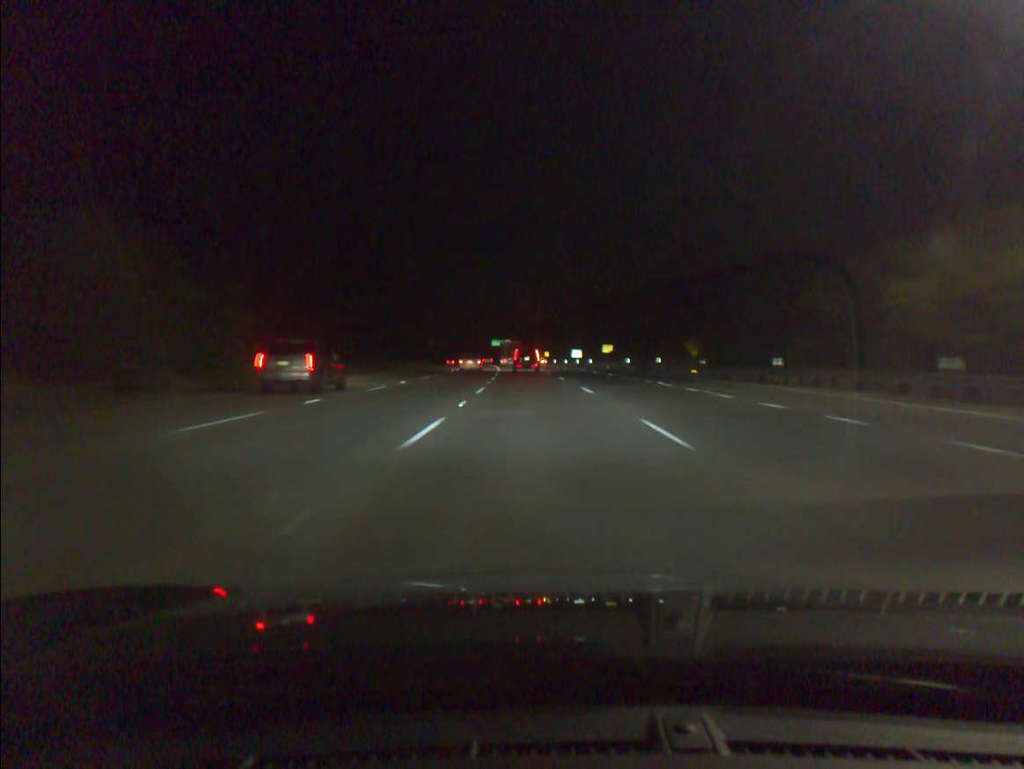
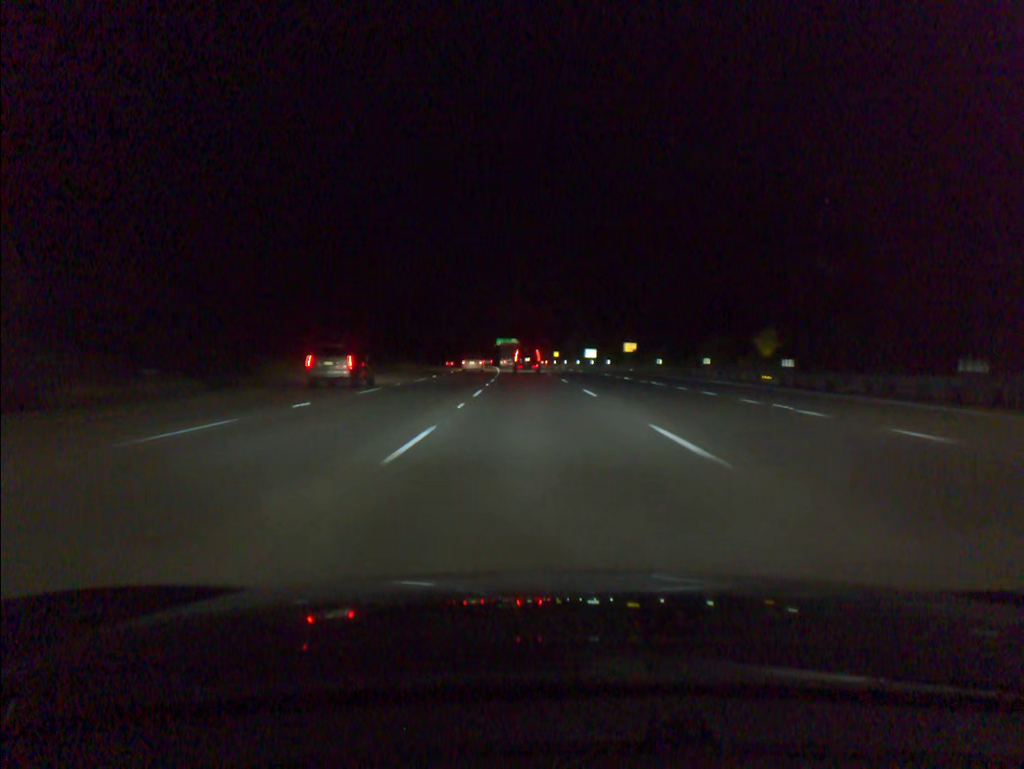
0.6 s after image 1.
(-0.1, +16.2) m; -1°
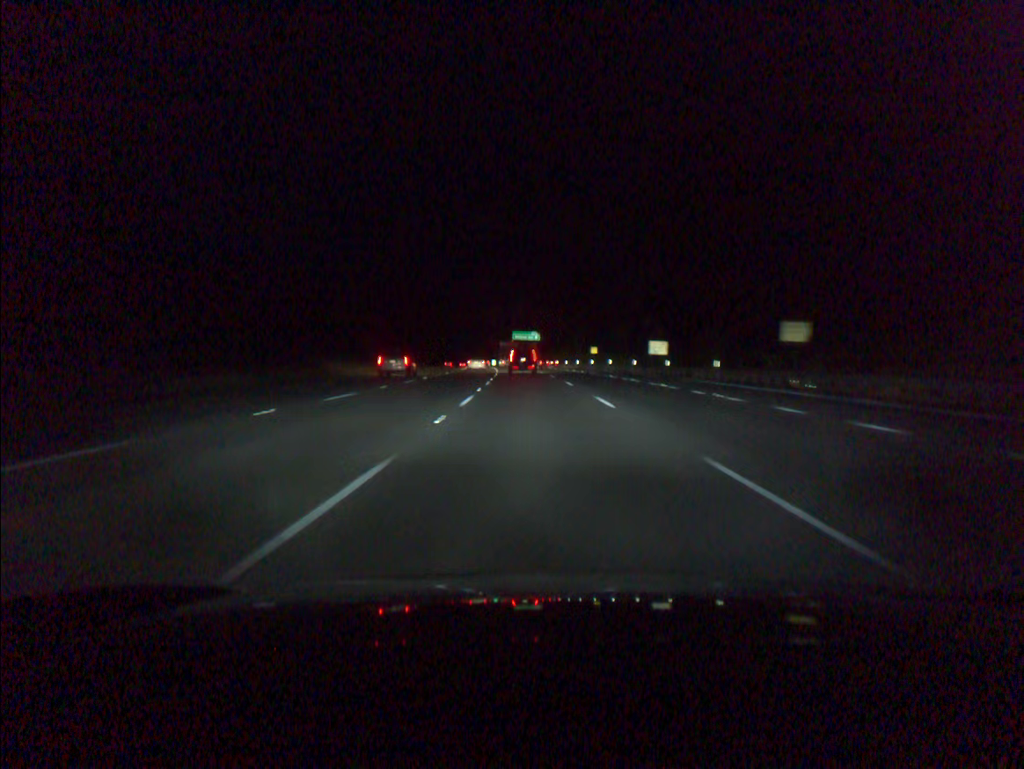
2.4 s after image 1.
(-0.7, +48.3) m; -2°
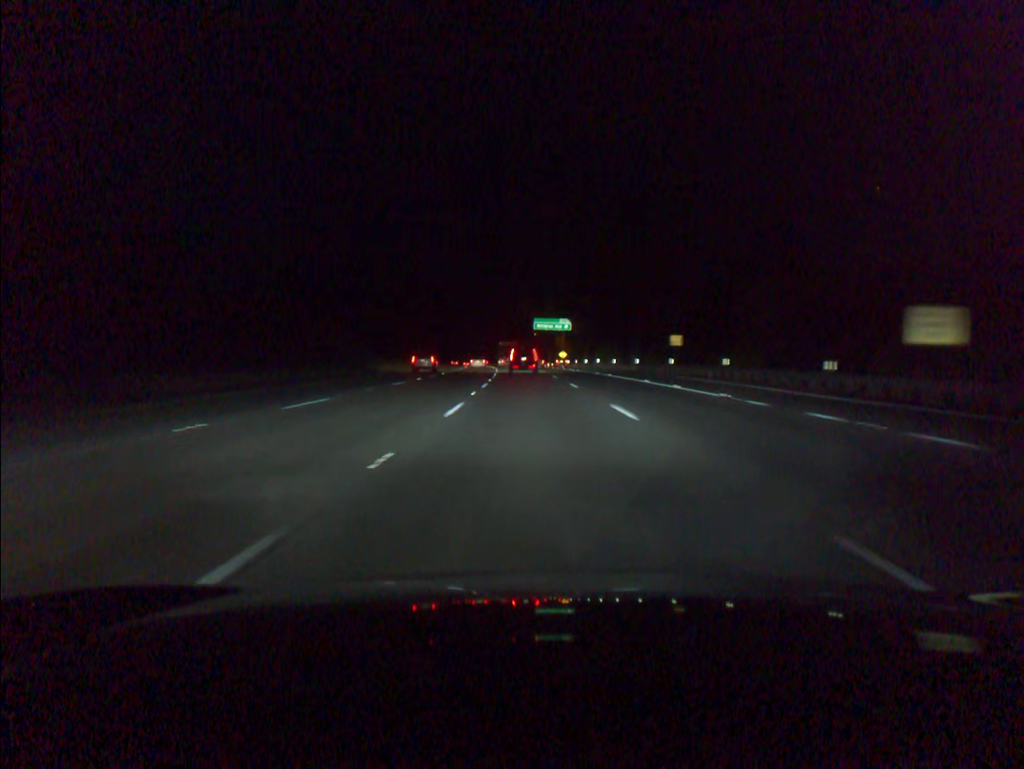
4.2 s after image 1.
(-0.7, +47.5) m; -2°
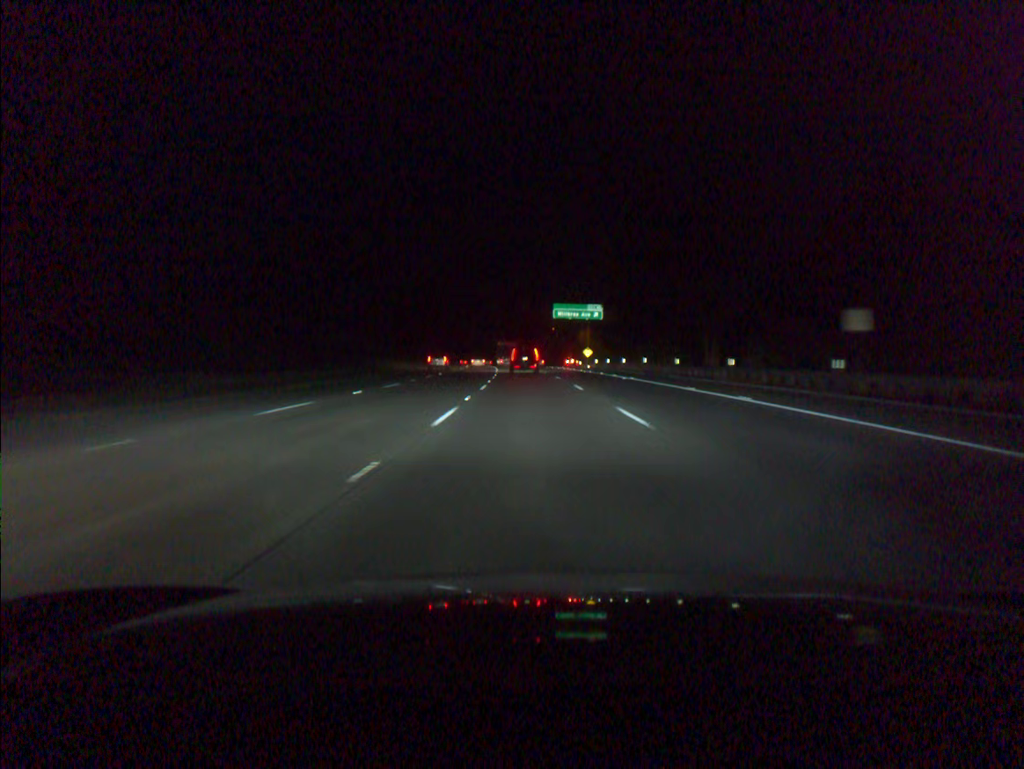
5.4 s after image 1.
(-0.3, +31.3) m; -1°
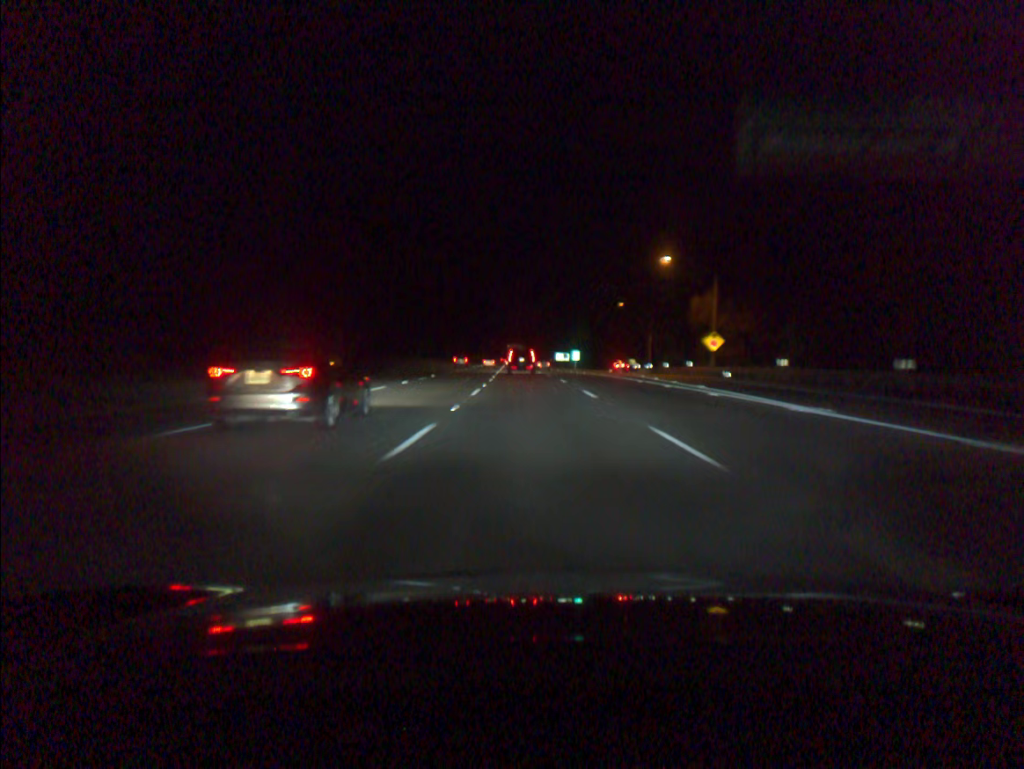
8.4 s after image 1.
(-2.0, +77.4) m; -3°
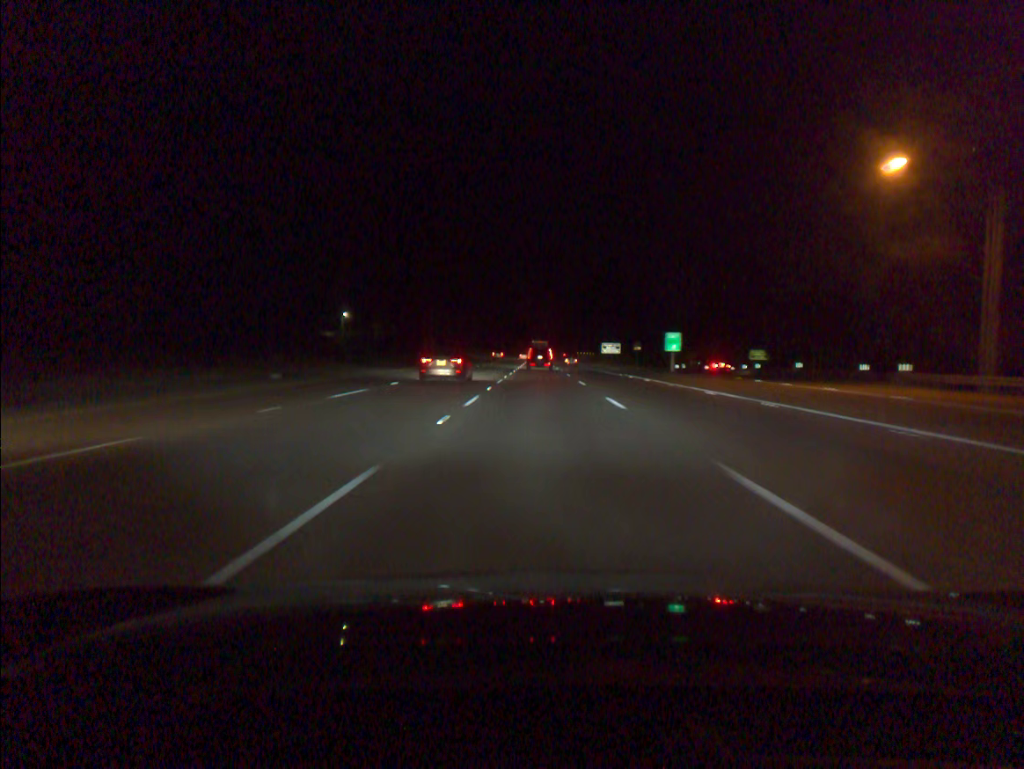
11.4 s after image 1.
(-1.7, +78.2) m; -2°
